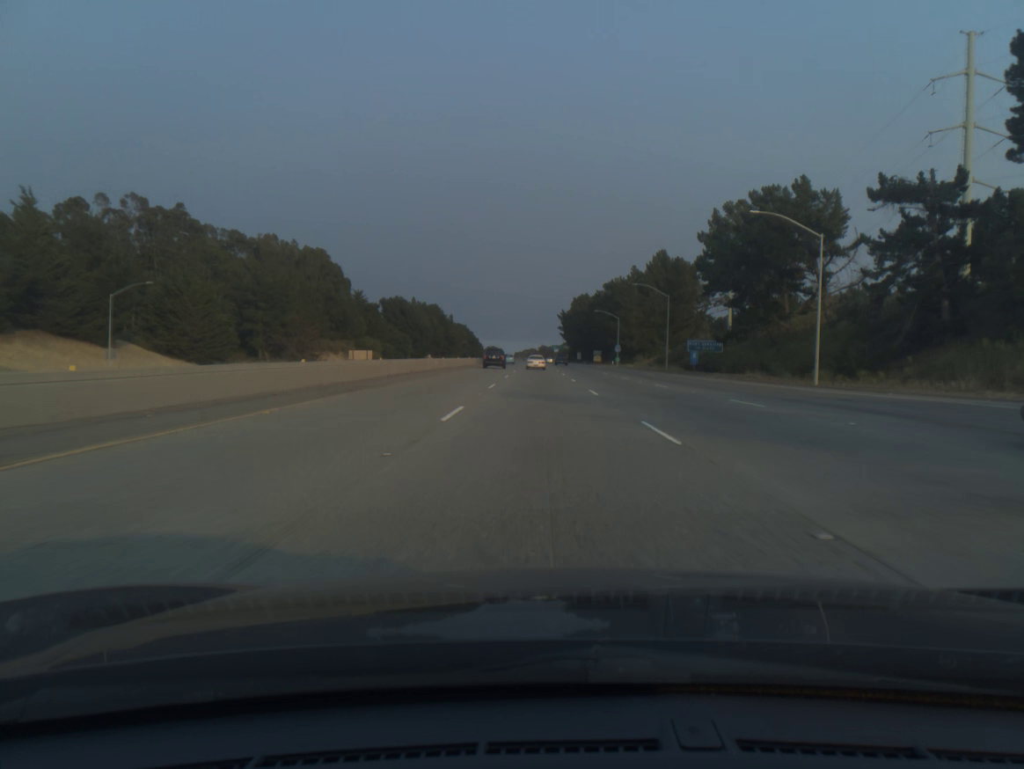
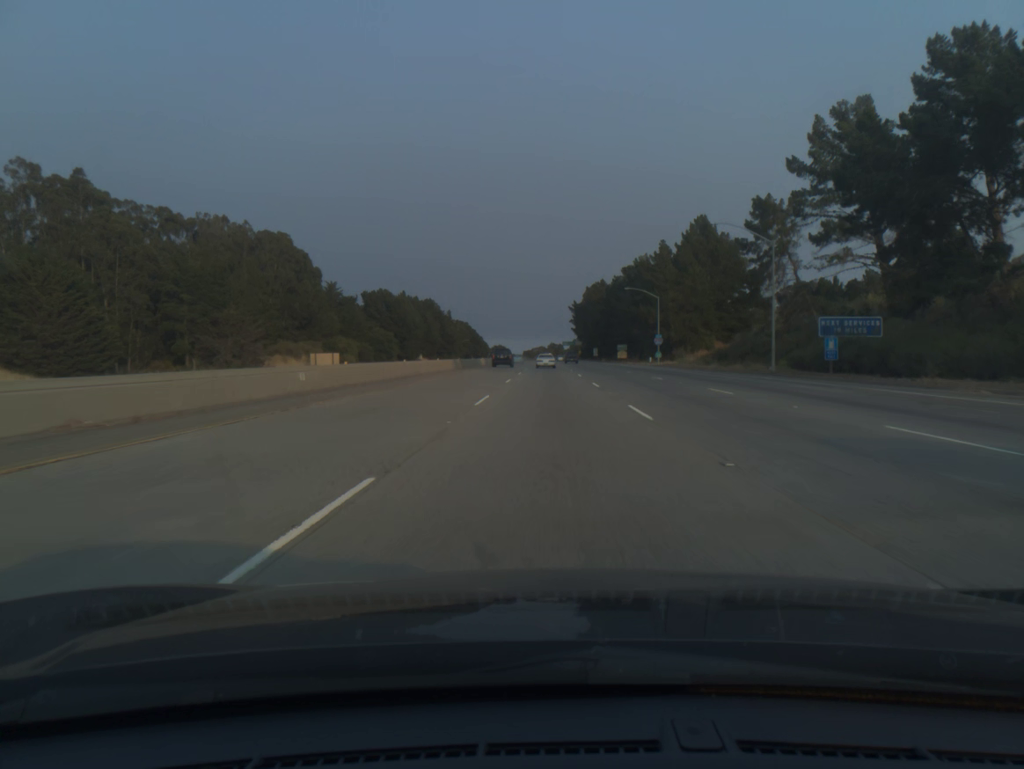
(-0.4, +39.5) m; -1°
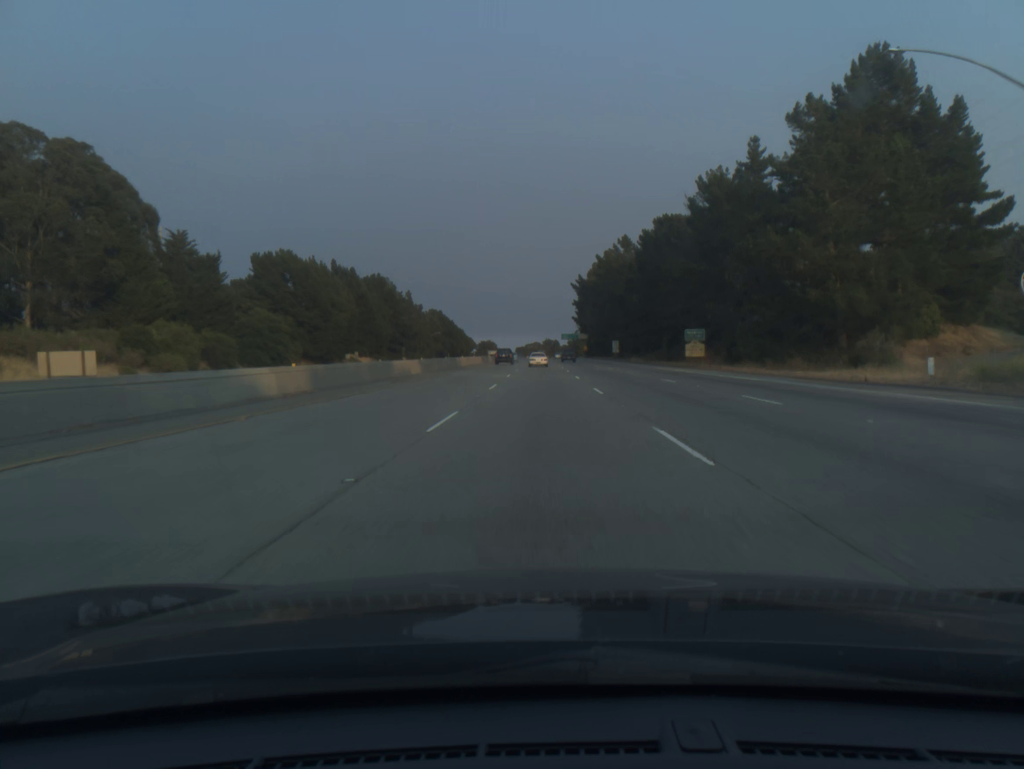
(+0.4, +79.0) m; 0°
